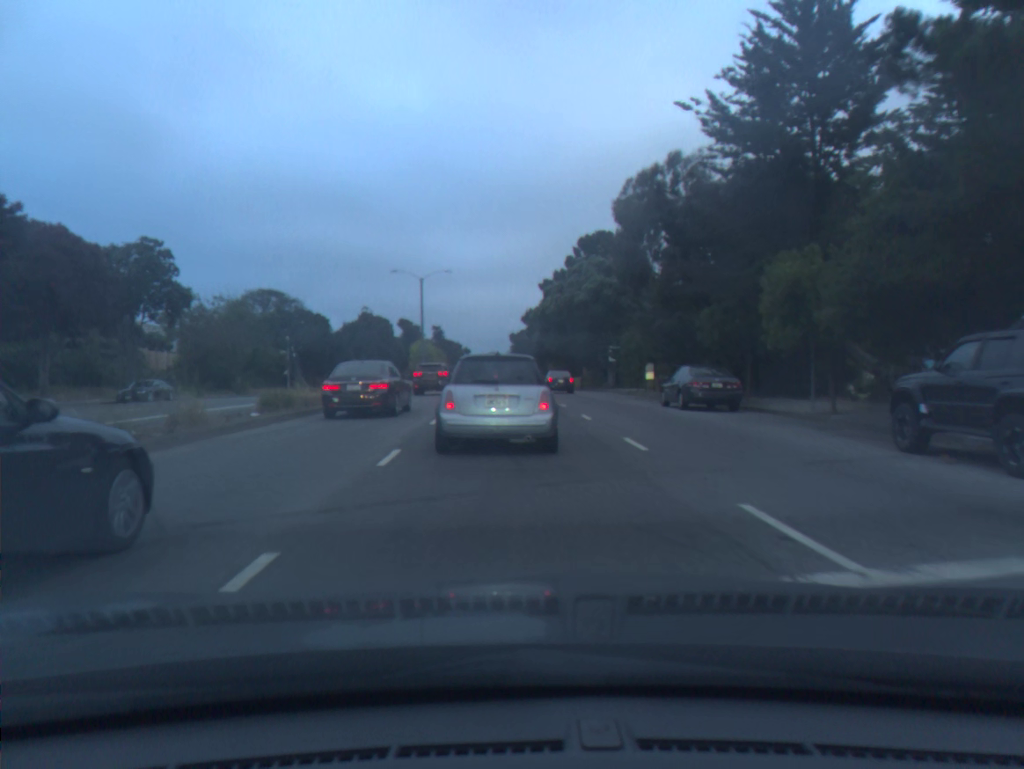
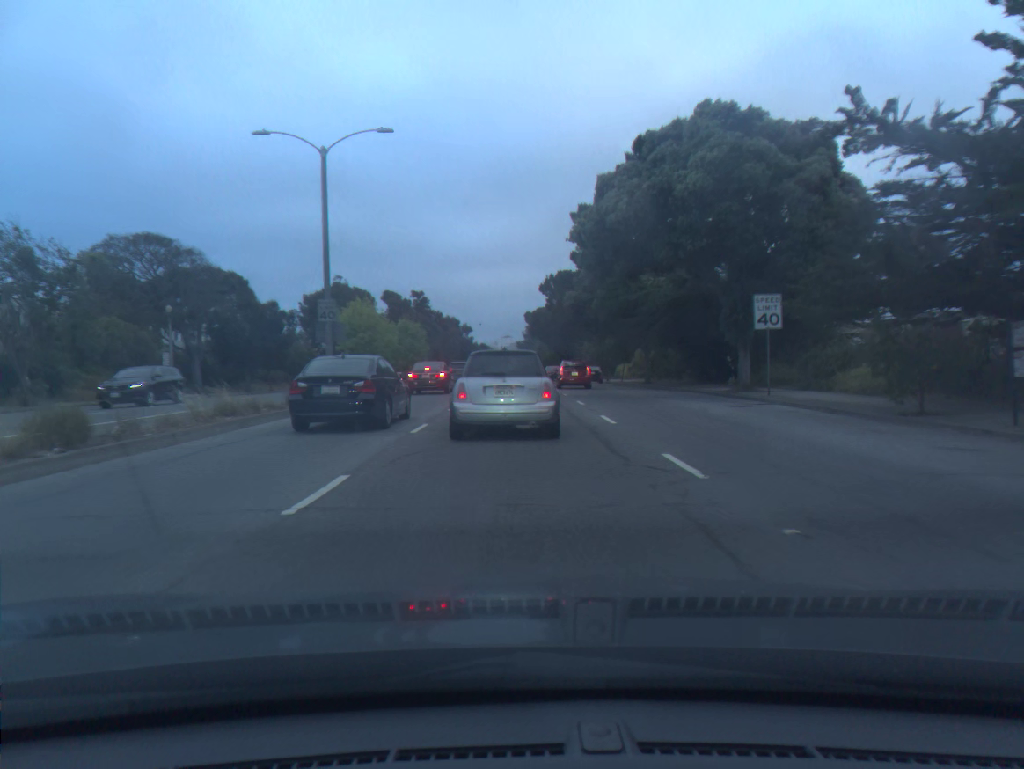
(-0.5, +32.4) m; -1°
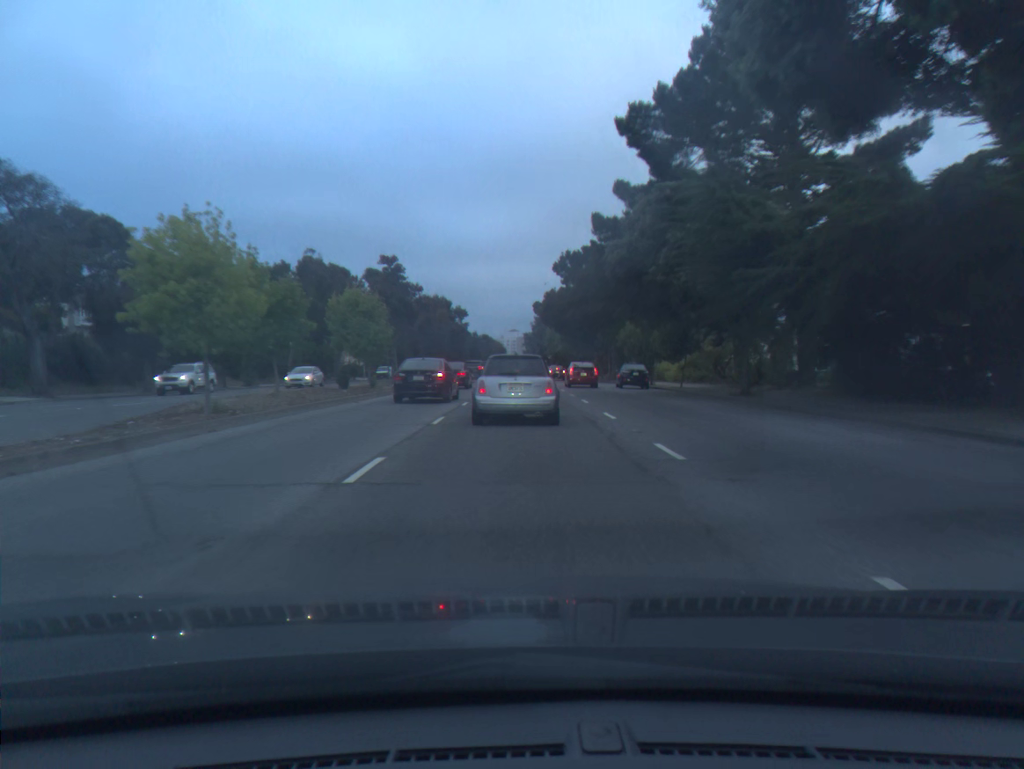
(-0.1, +20.4) m; -1°
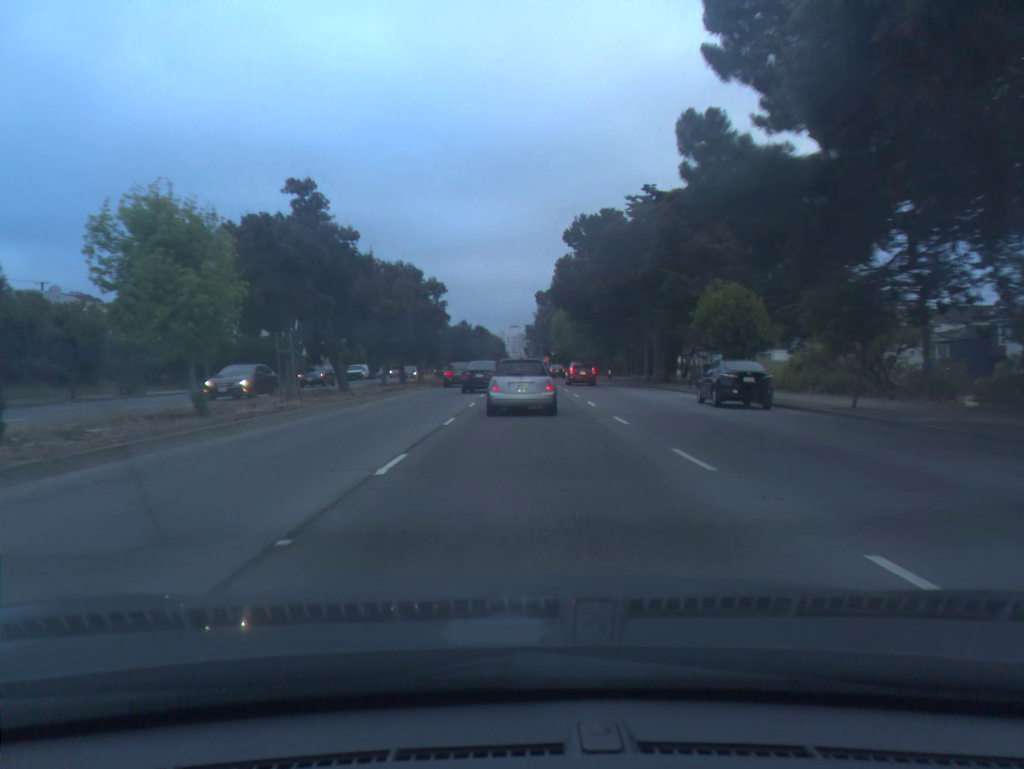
(0.0, +21.5) m; 0°
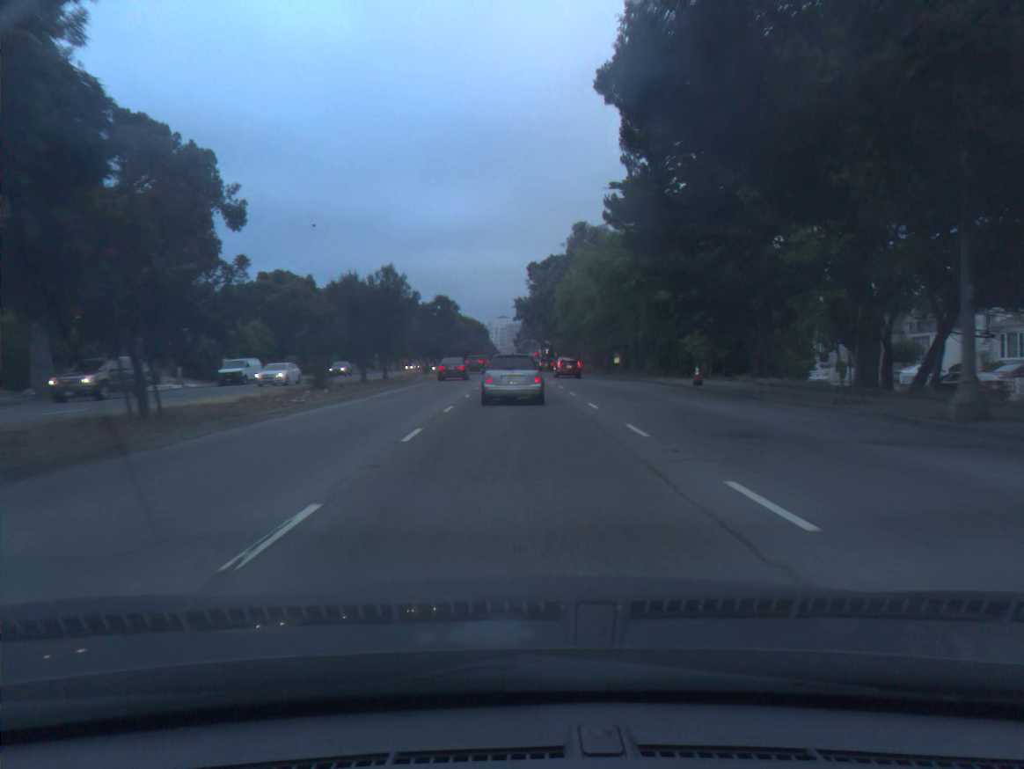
(+0.5, +39.9) m; +1°
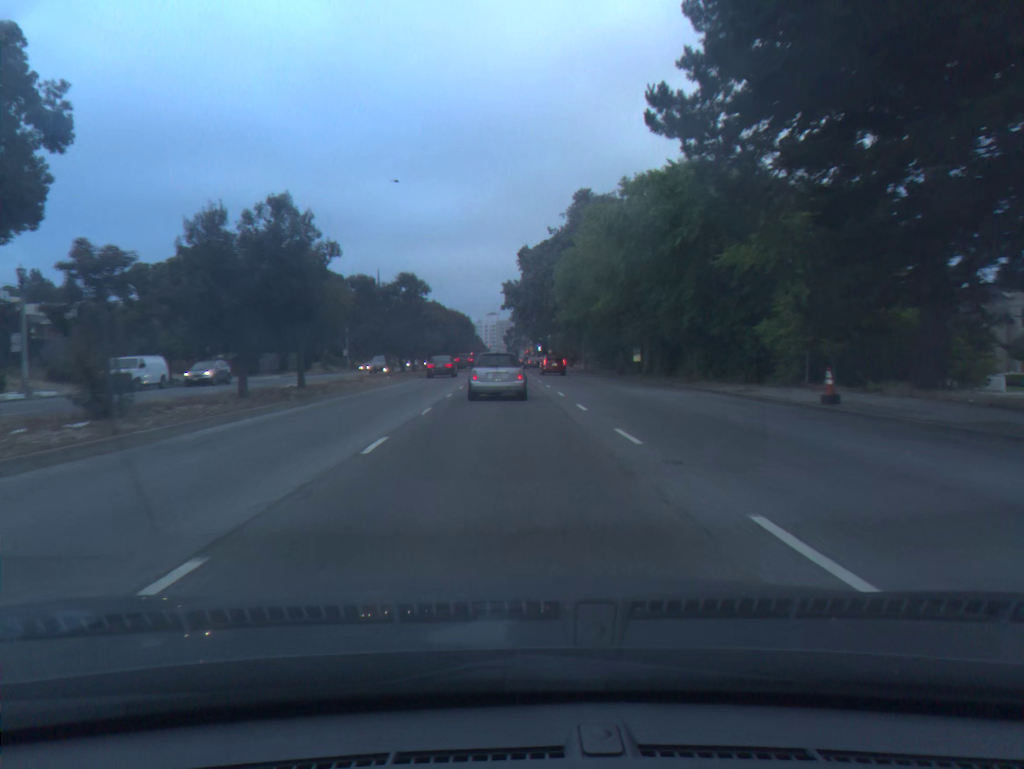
(+0.1, +16.1) m; 0°
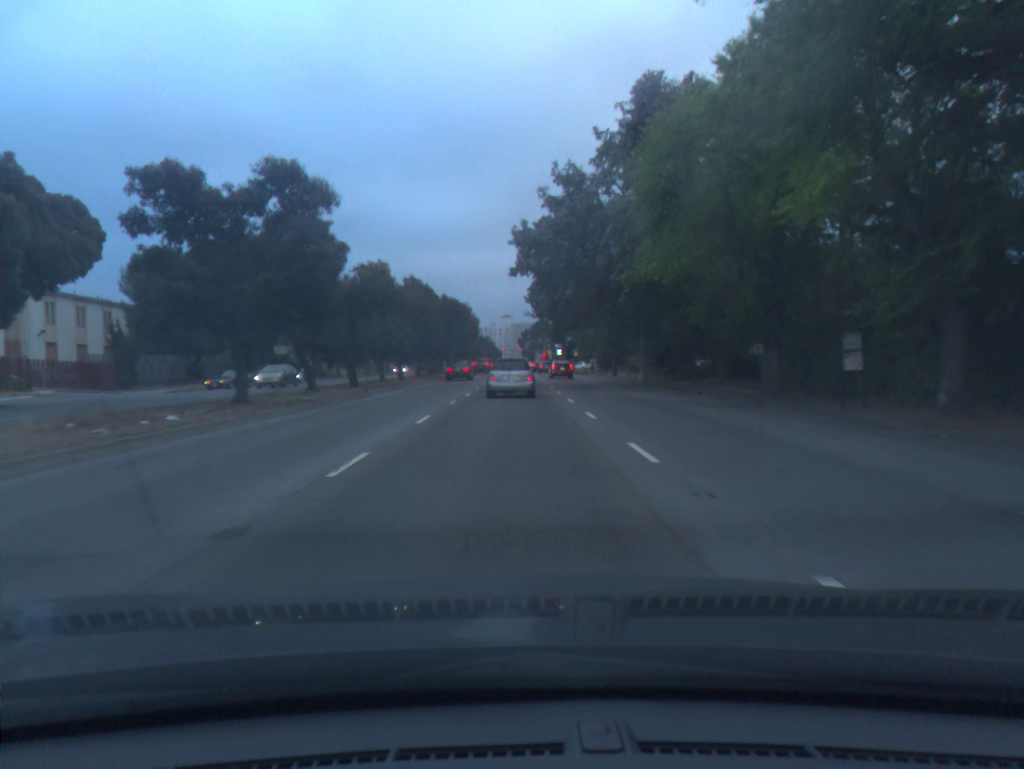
(-0.2, +30.7) m; -1°
